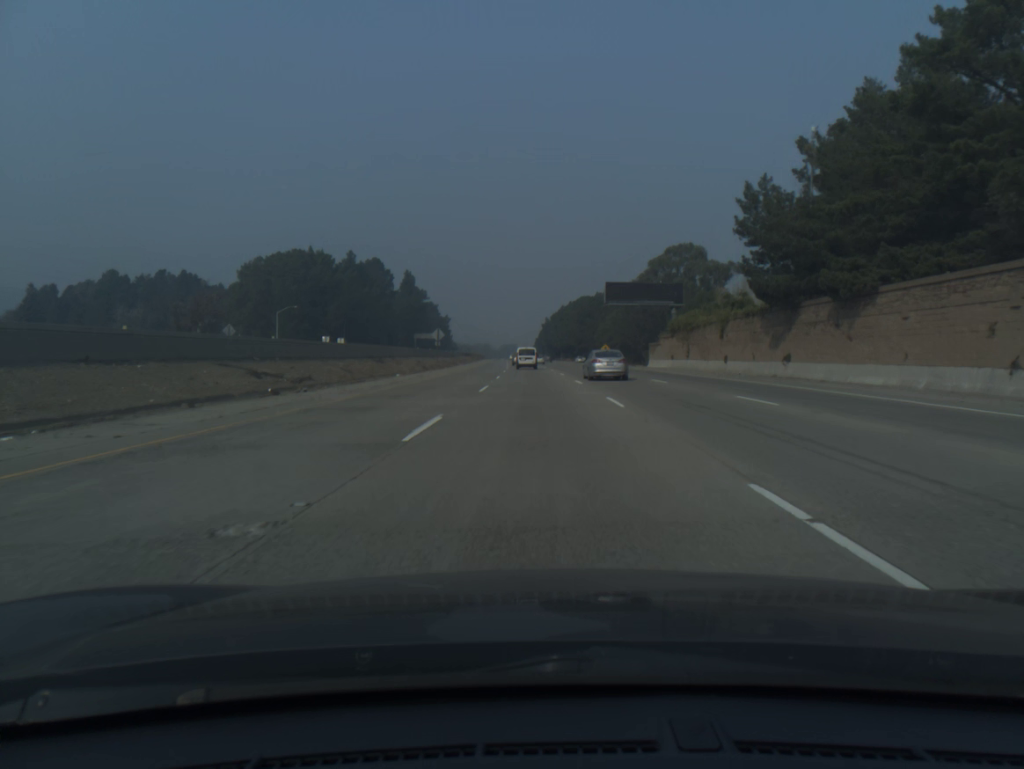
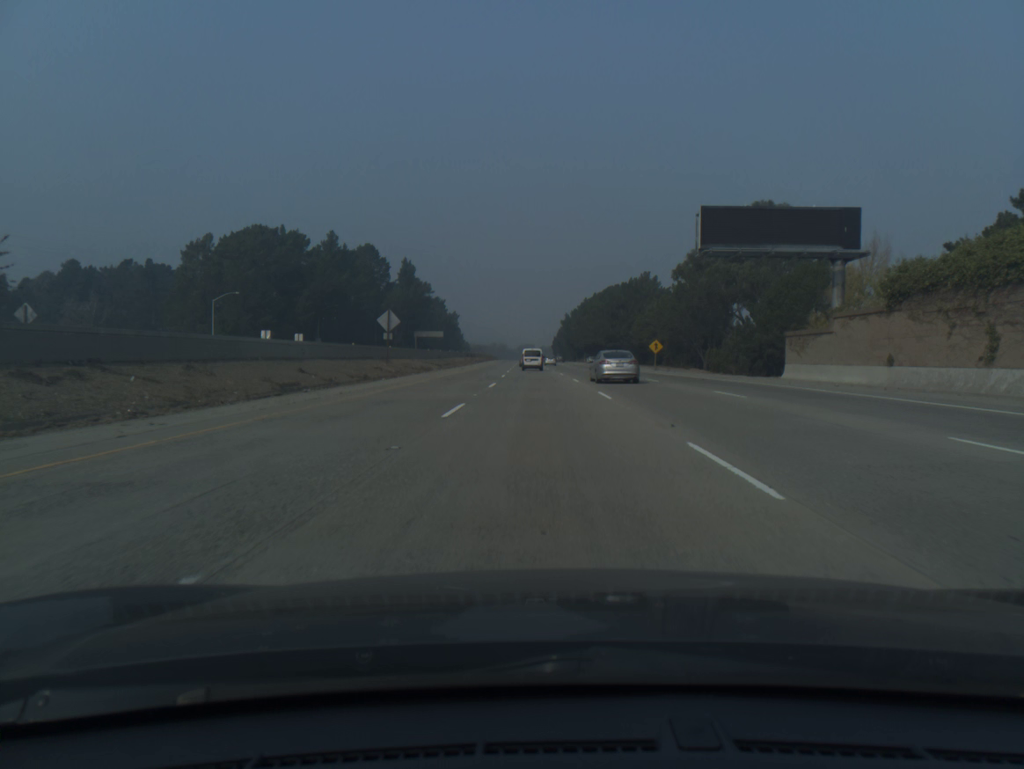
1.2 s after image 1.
(-0.5, +40.4) m; -1°
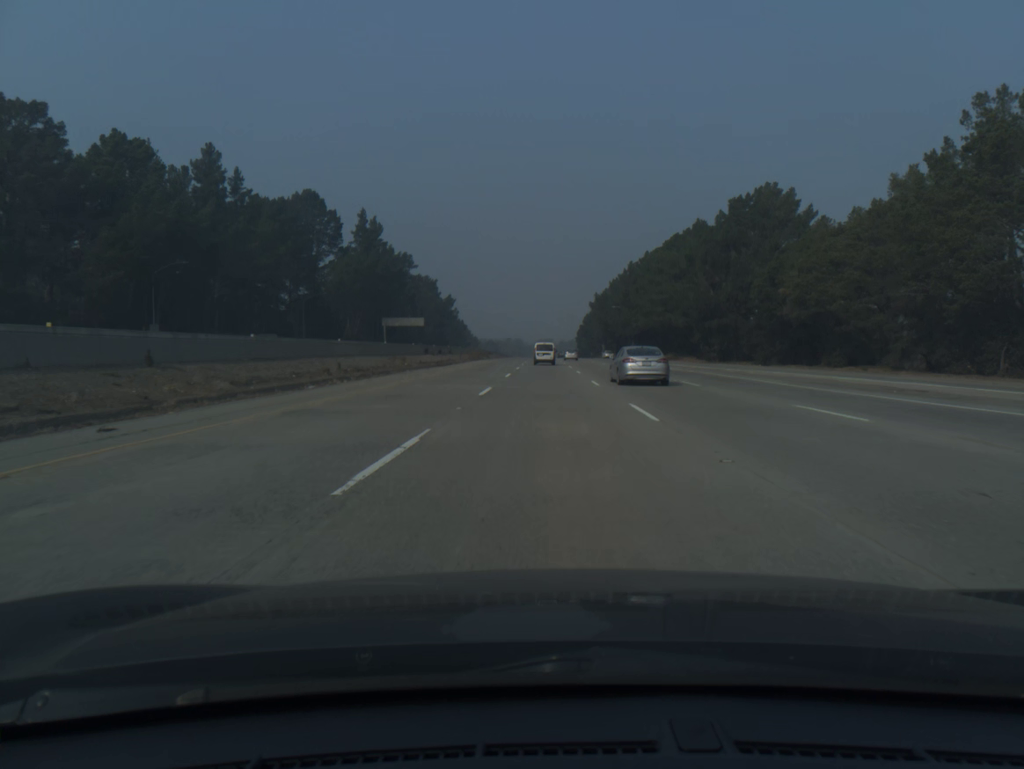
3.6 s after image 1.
(-1.2, +80.7) m; -1°
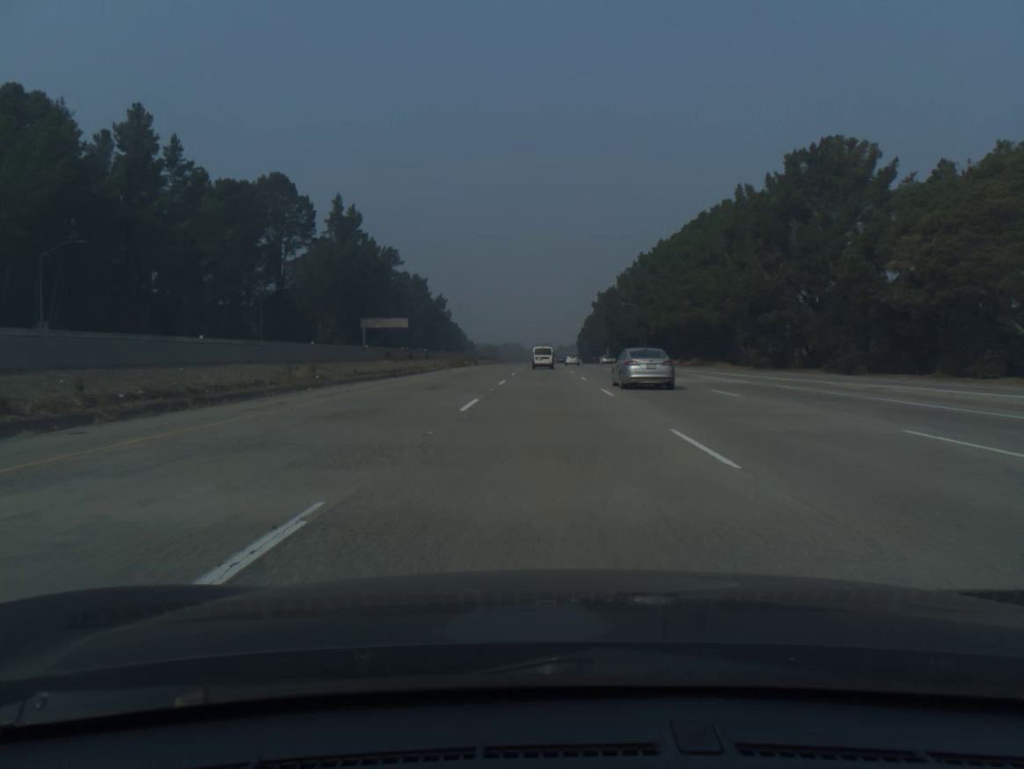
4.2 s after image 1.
(0.0, +20.1) m; 0°
